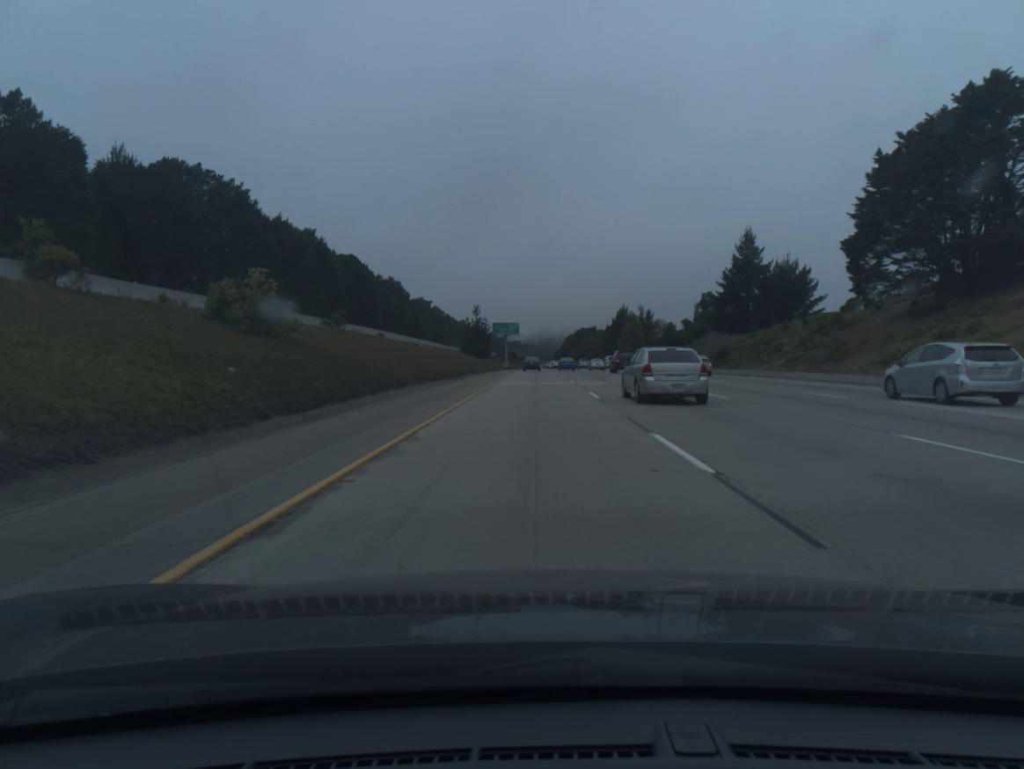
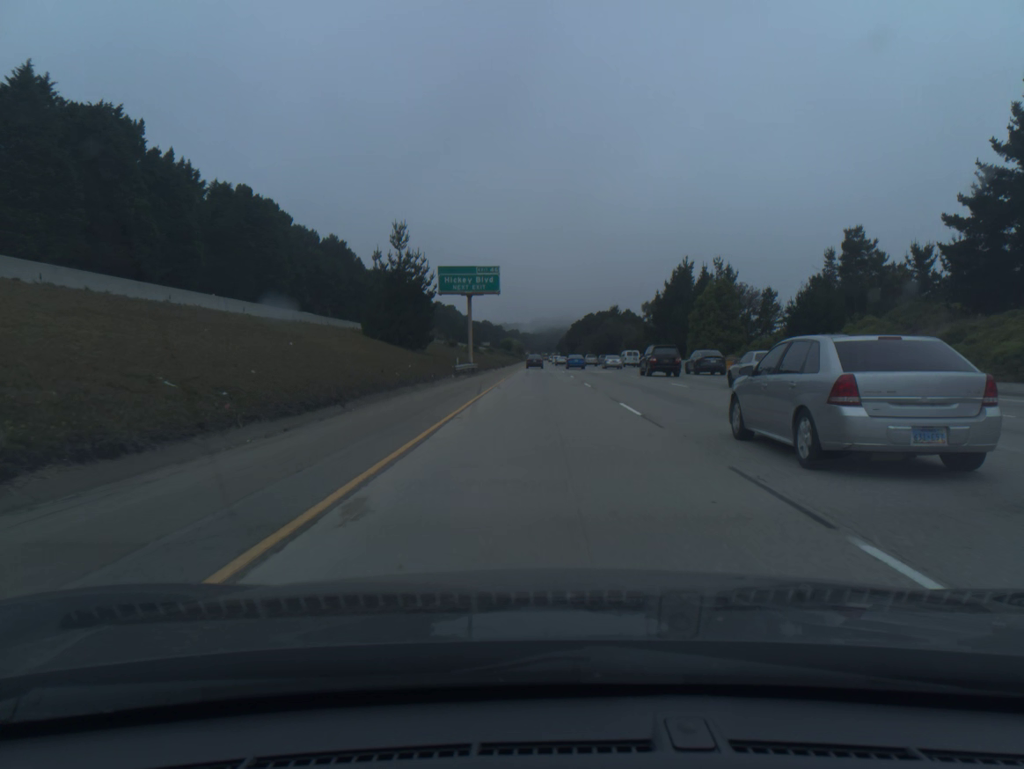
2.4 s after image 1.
(-0.3, +80.1) m; 0°
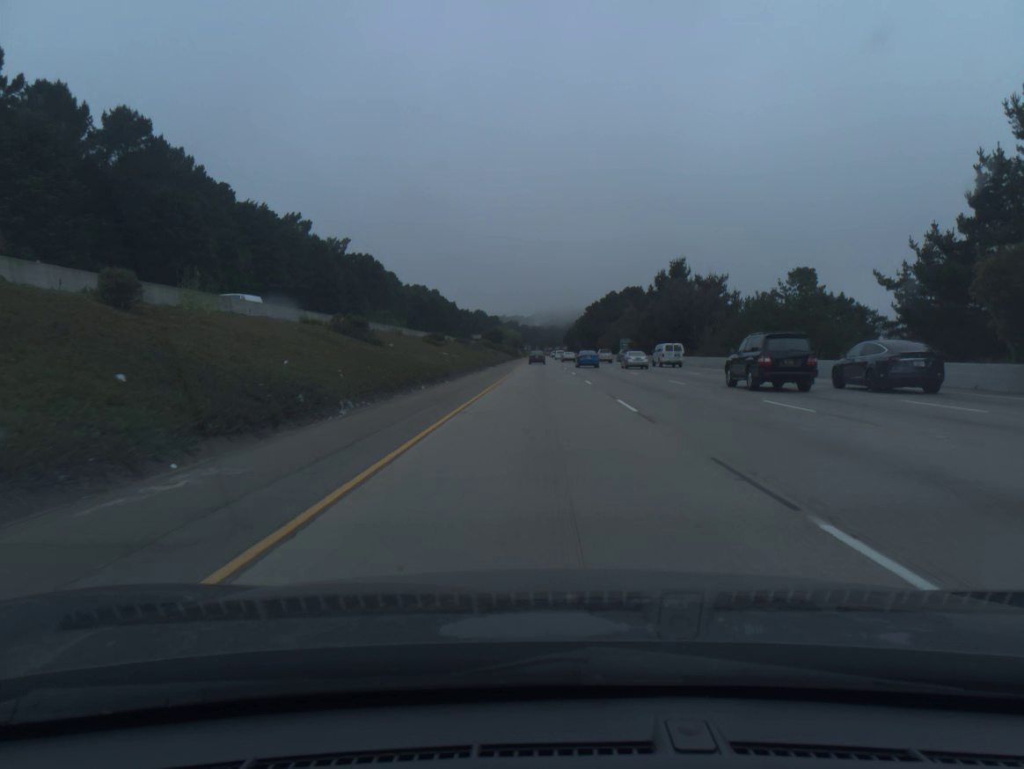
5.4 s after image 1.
(+0.2, +101.8) m; 0°
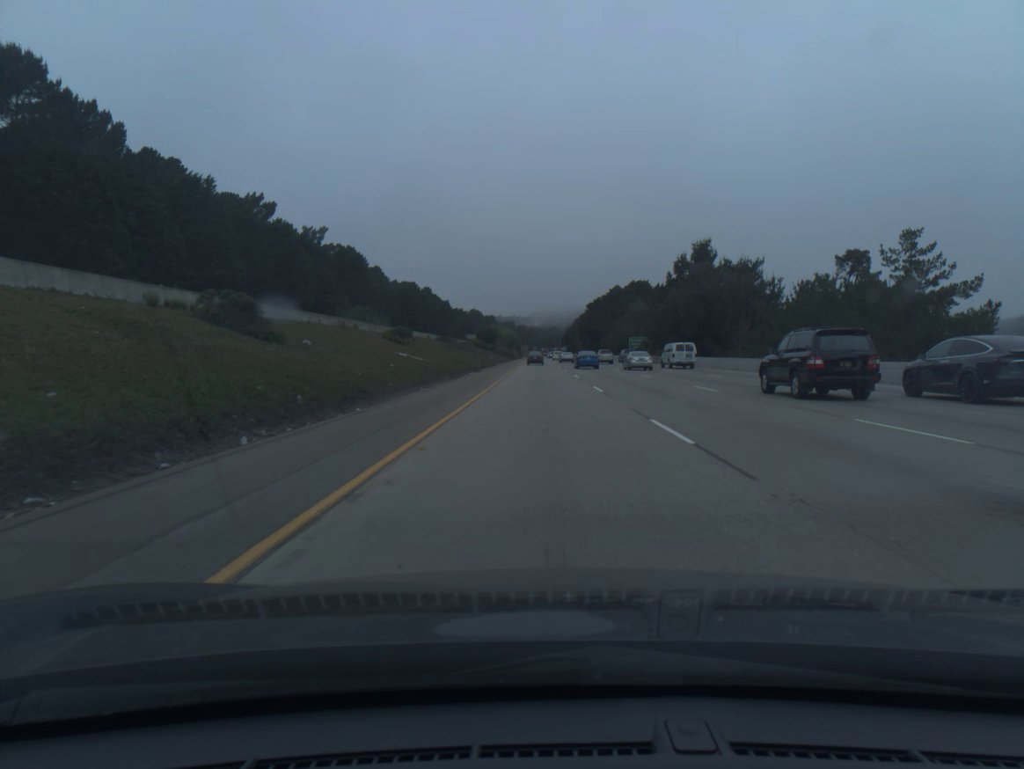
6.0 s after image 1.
(0.0, +20.5) m; 0°
